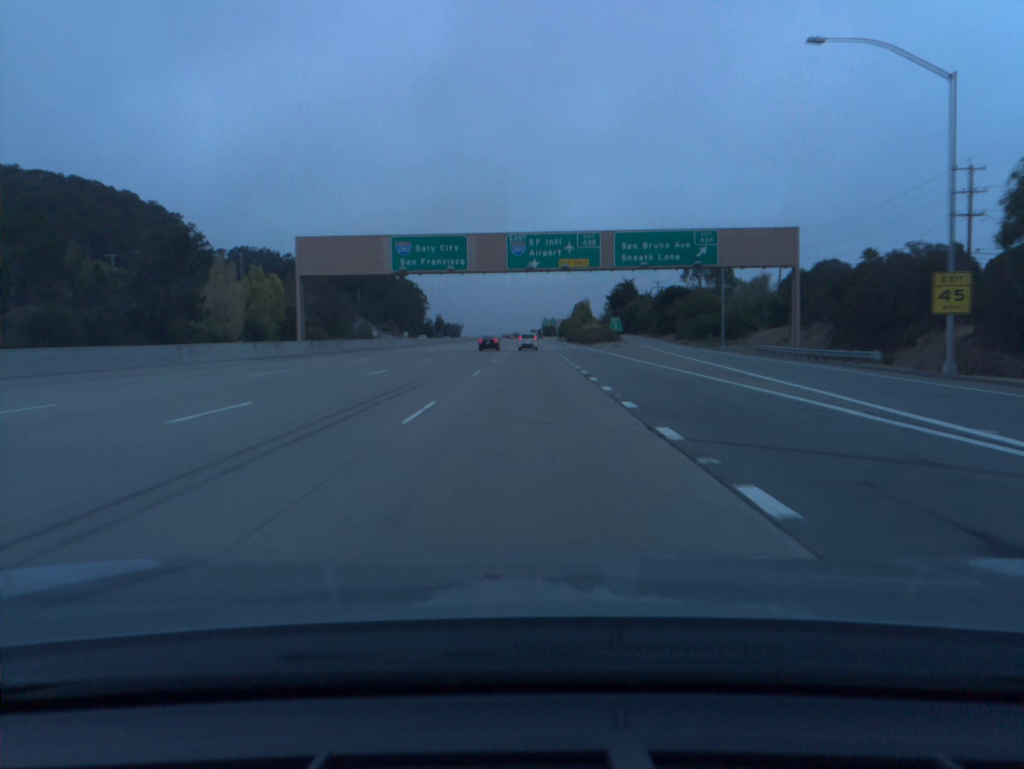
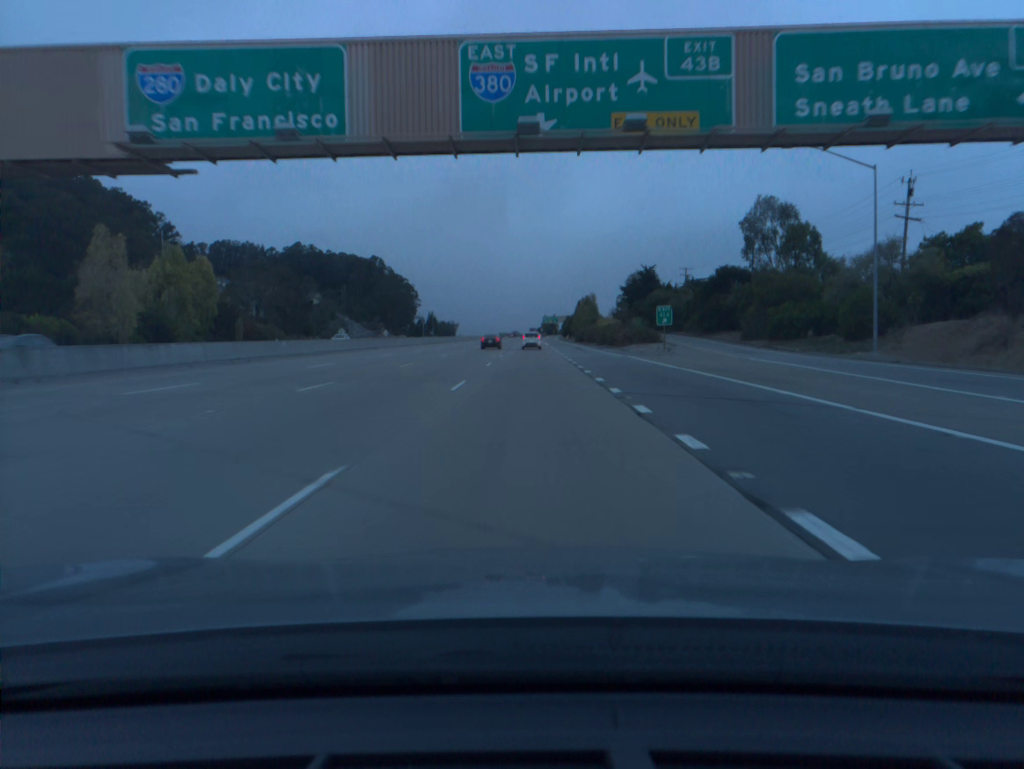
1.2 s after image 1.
(0.0, +37.3) m; 0°
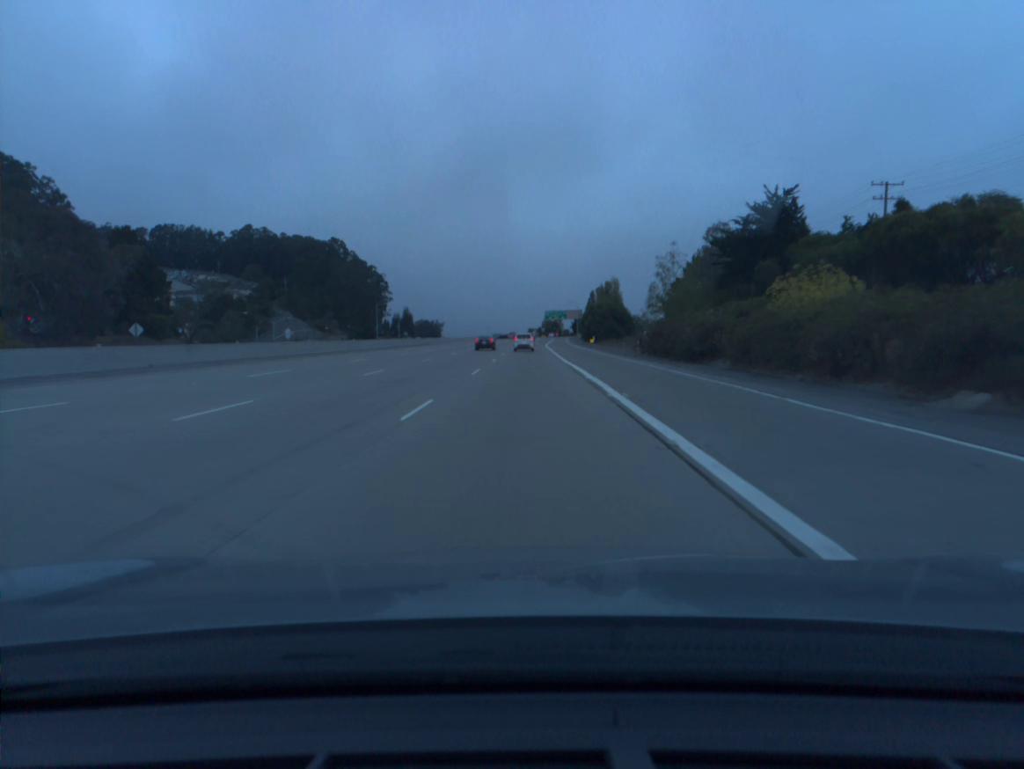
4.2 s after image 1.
(+0.4, +93.6) m; 0°
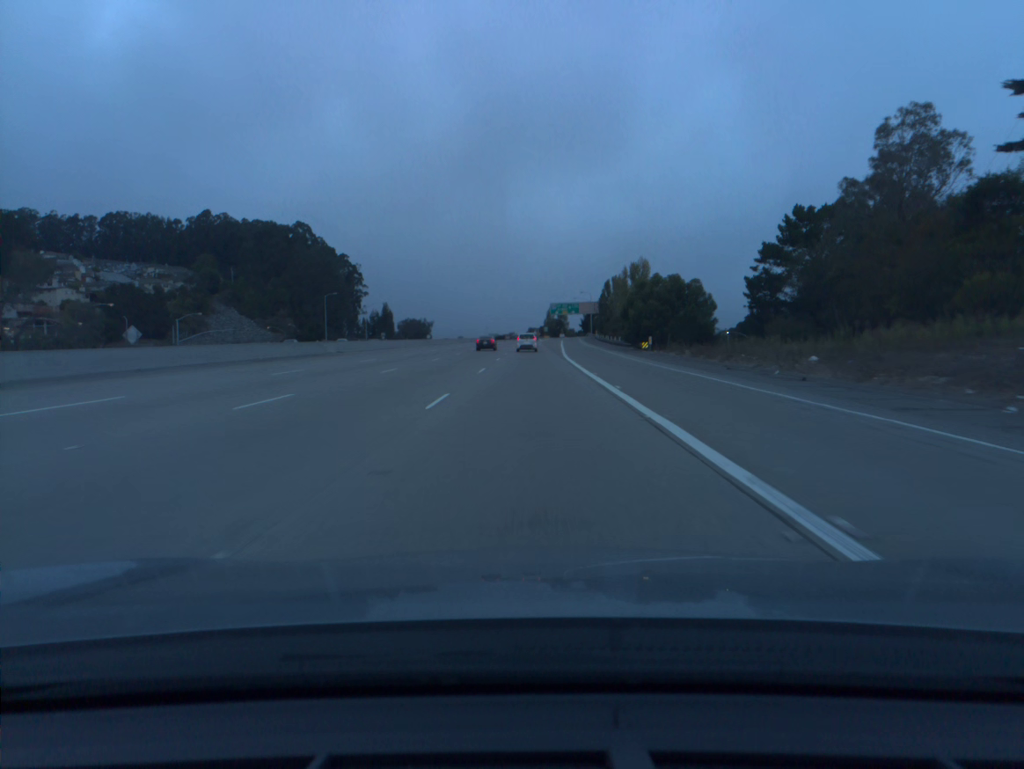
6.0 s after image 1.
(-0.1, +56.3) m; 0°
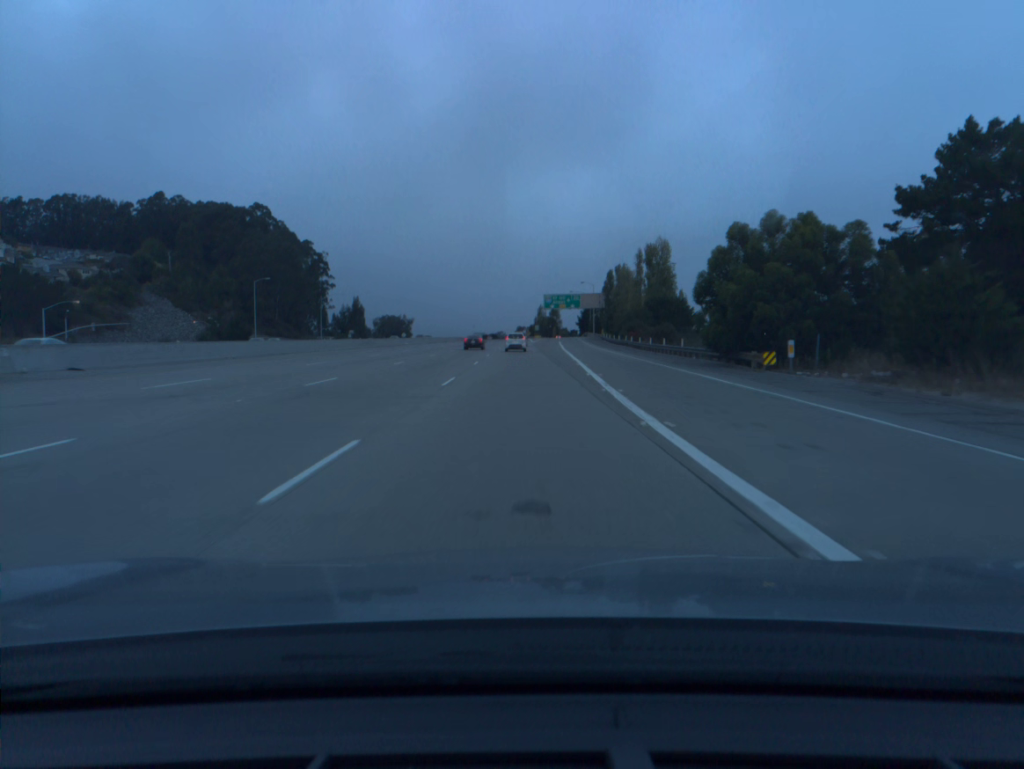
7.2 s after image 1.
(+0.2, +37.5) m; +1°
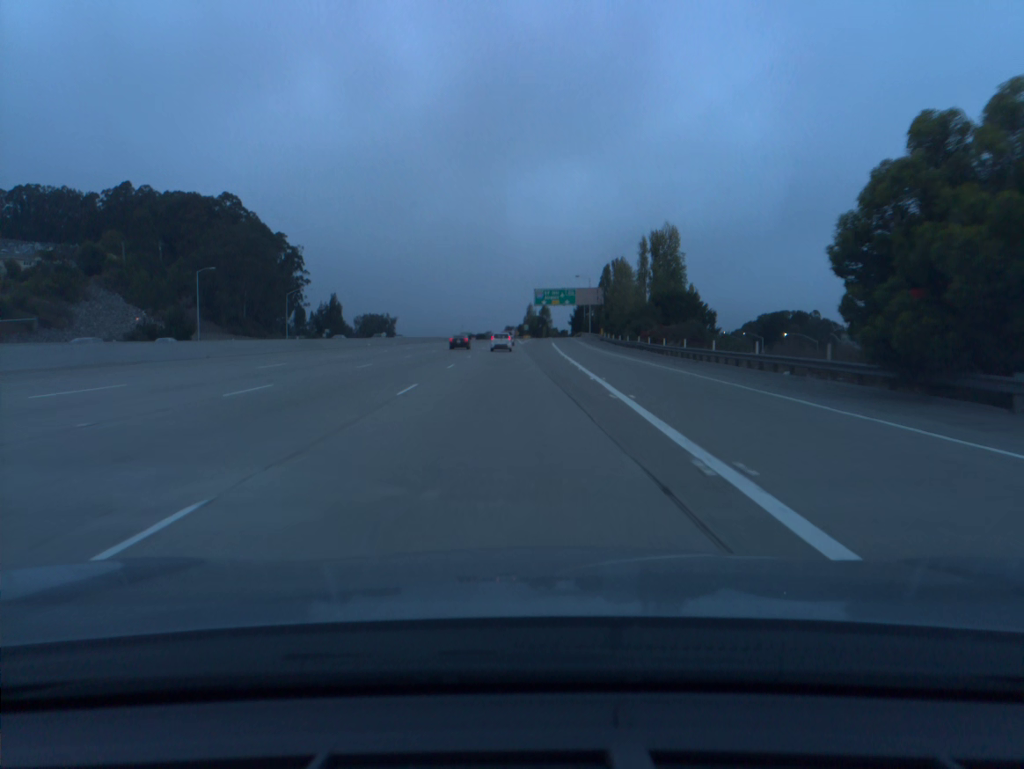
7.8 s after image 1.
(+0.1, +18.8) m; +1°
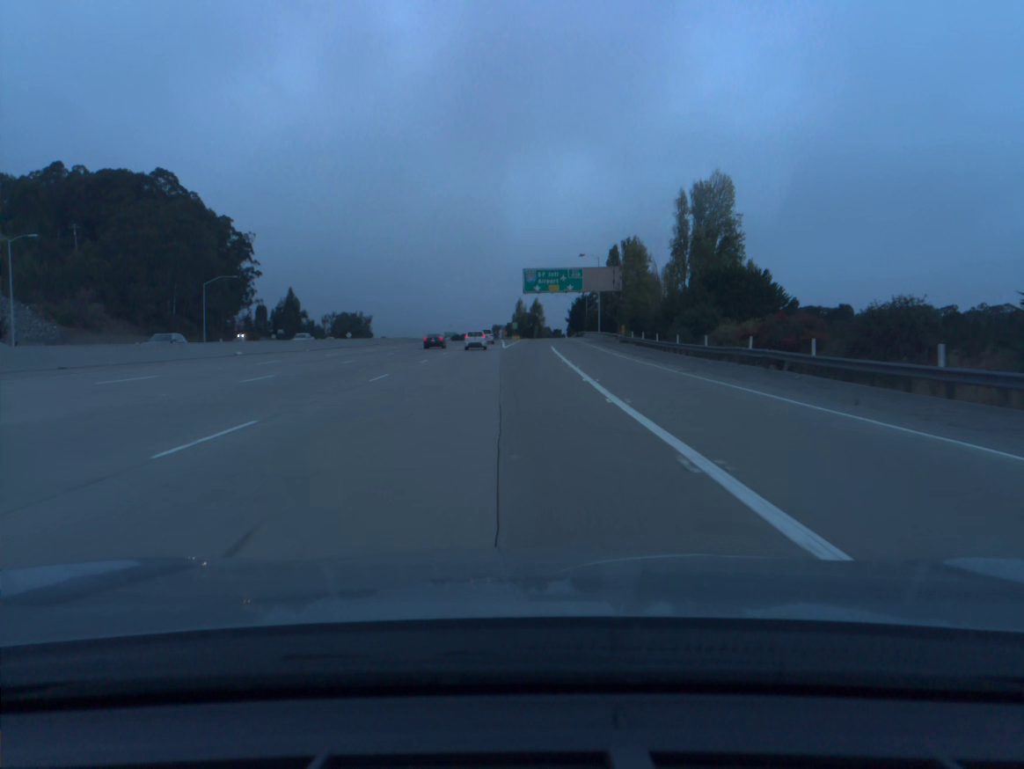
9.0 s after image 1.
(+0.4, +37.8) m; +1°
